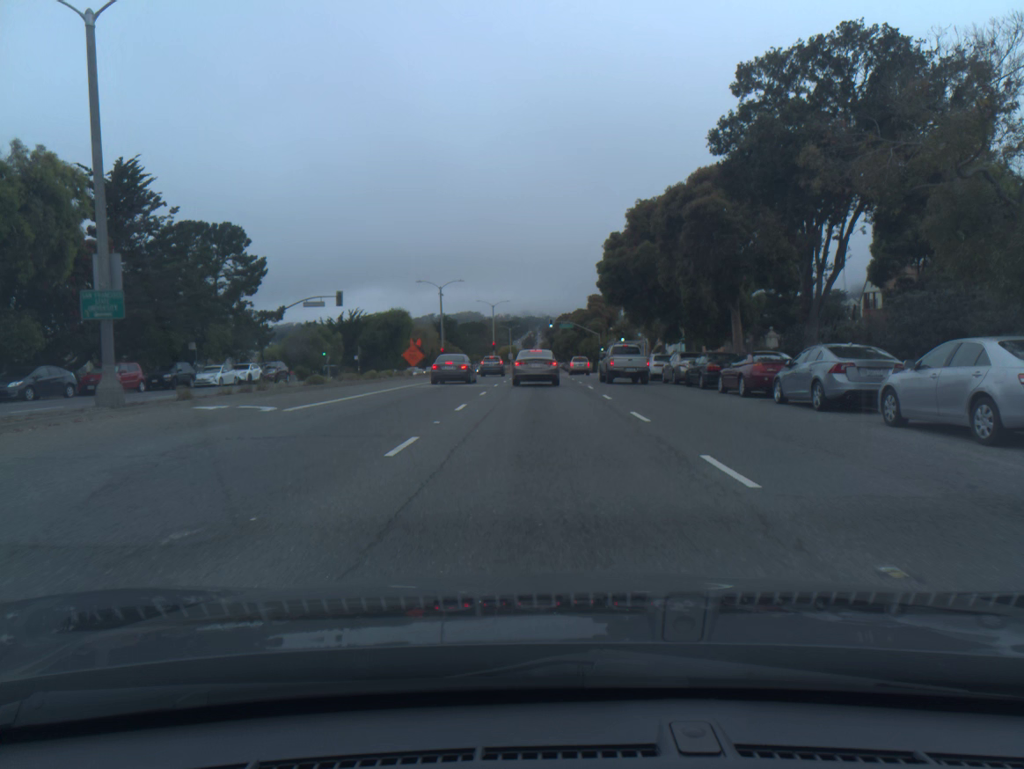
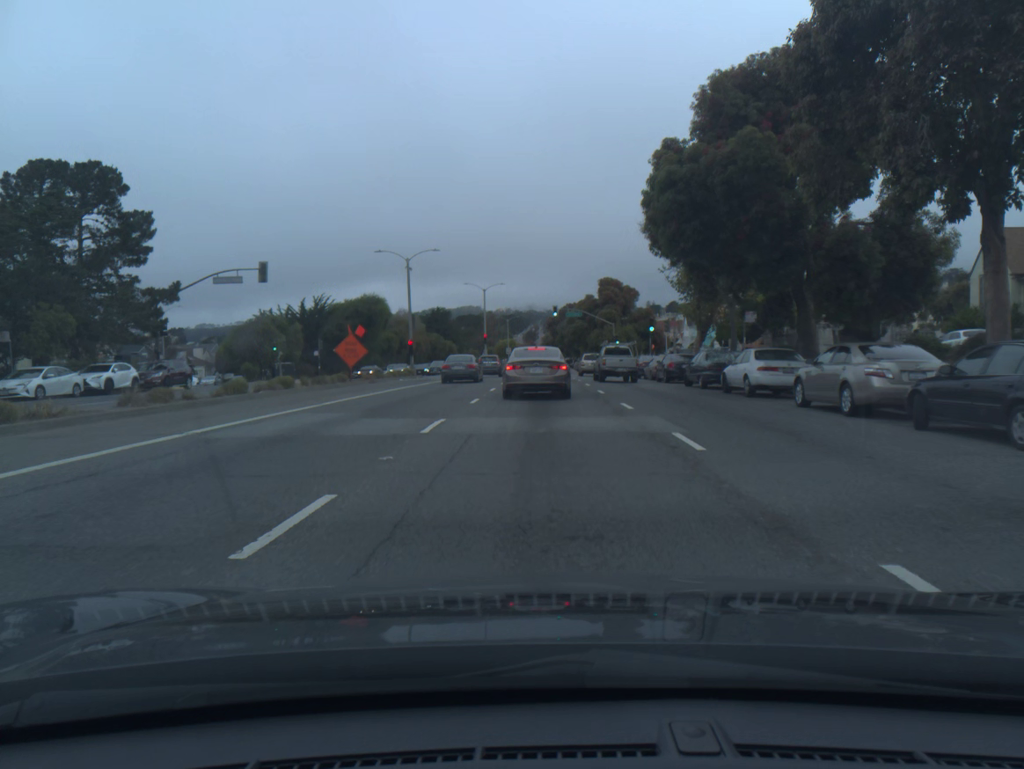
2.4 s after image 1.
(-0.1, +19.4) m; 0°
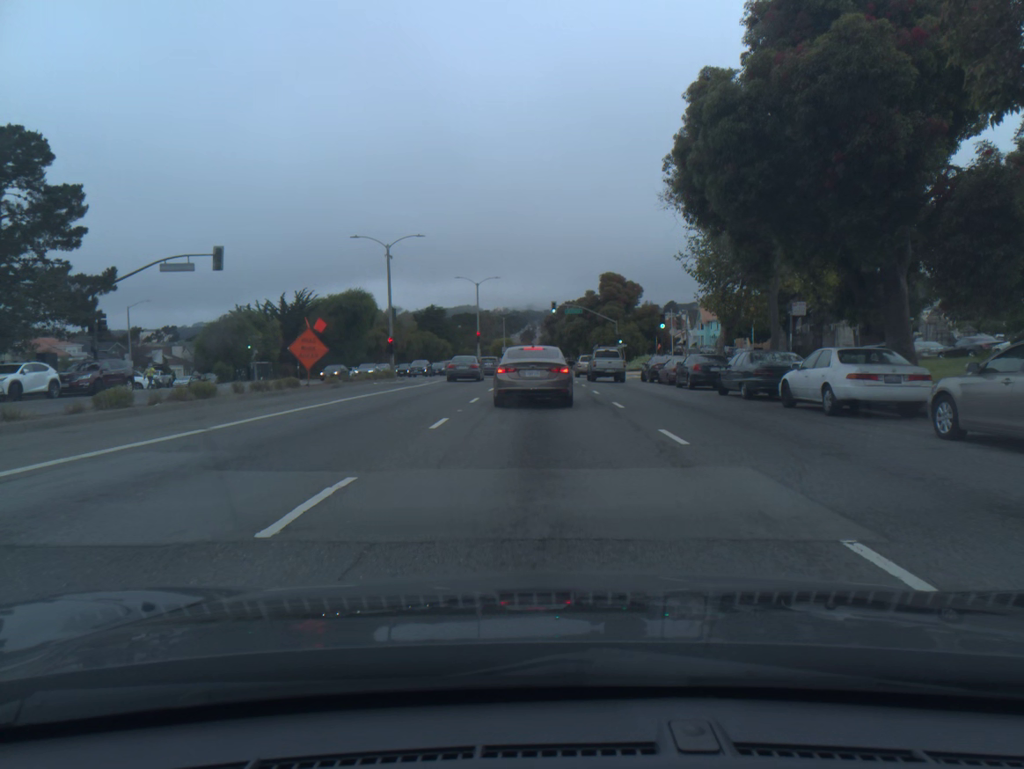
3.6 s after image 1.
(0.0, +6.7) m; 0°
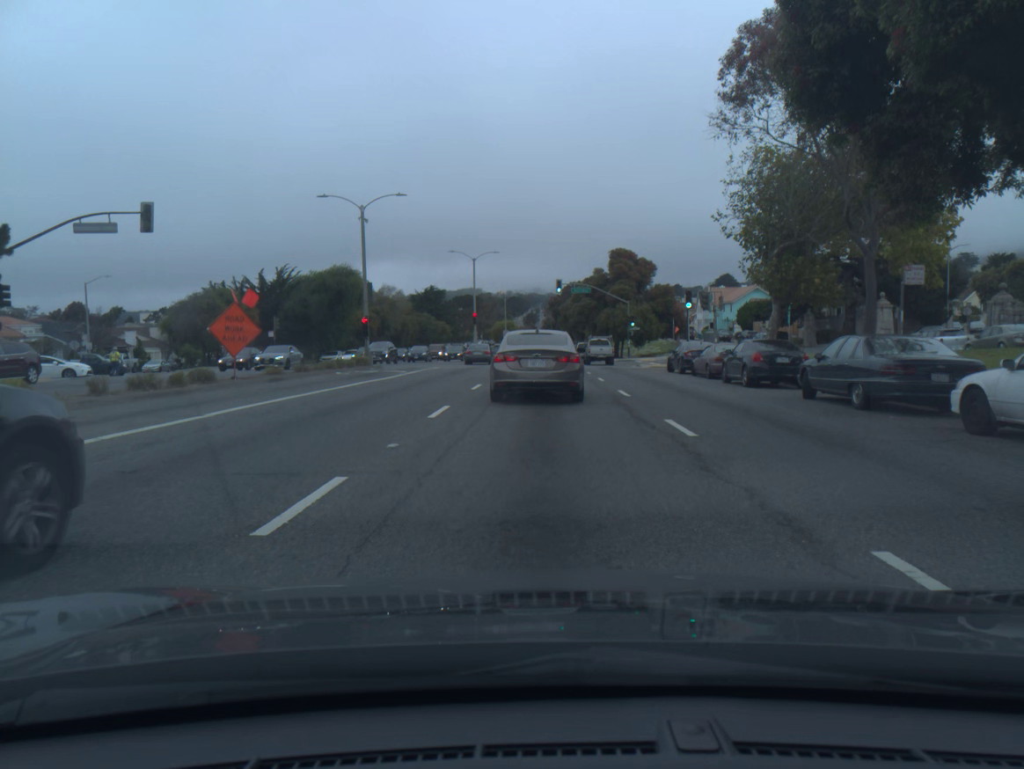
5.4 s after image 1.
(0.0, +8.0) m; 0°
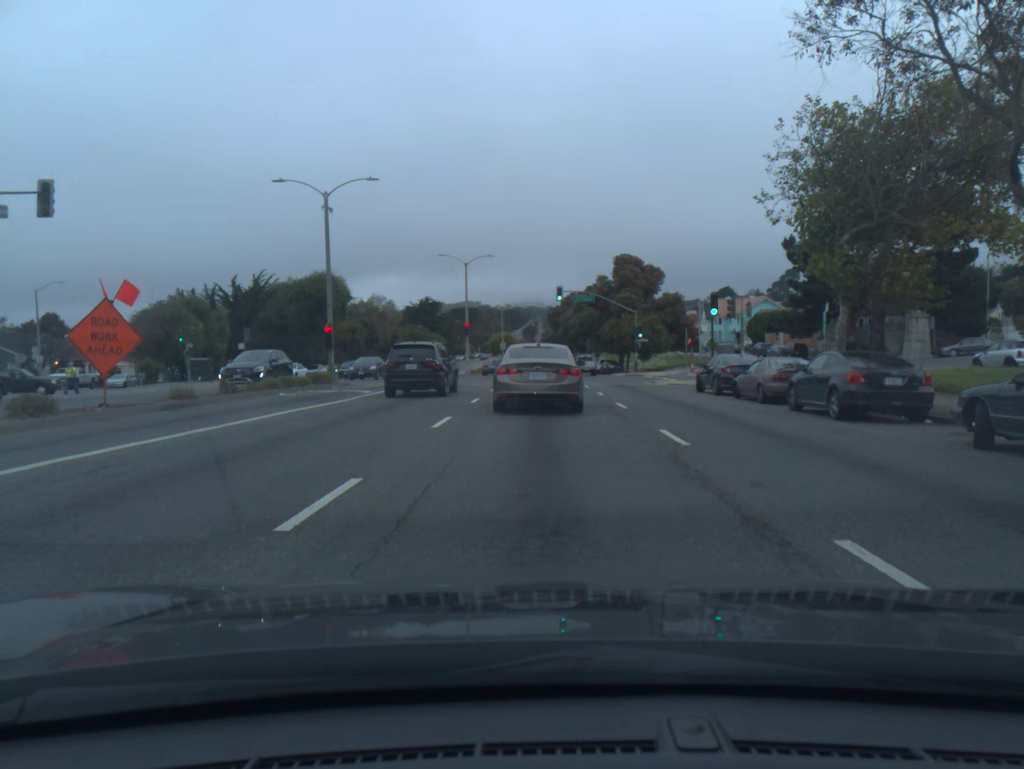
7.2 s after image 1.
(0.0, +7.0) m; 0°
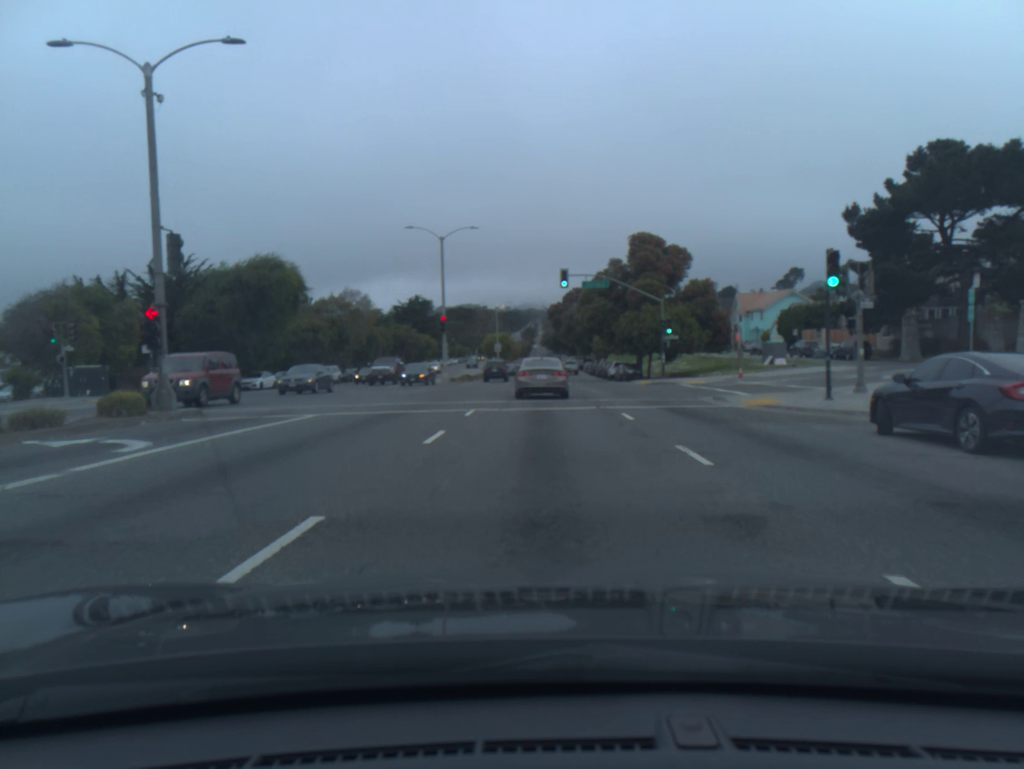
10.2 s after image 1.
(+0.2, +15.3) m; 0°
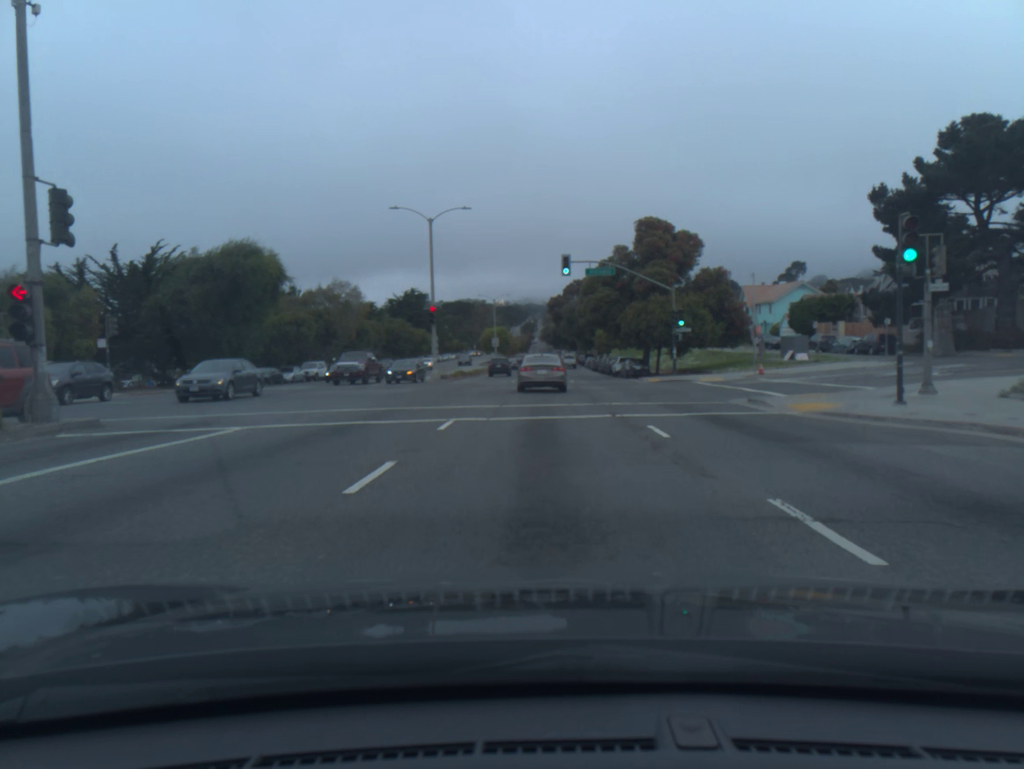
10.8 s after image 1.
(0.0, +4.5) m; 0°
